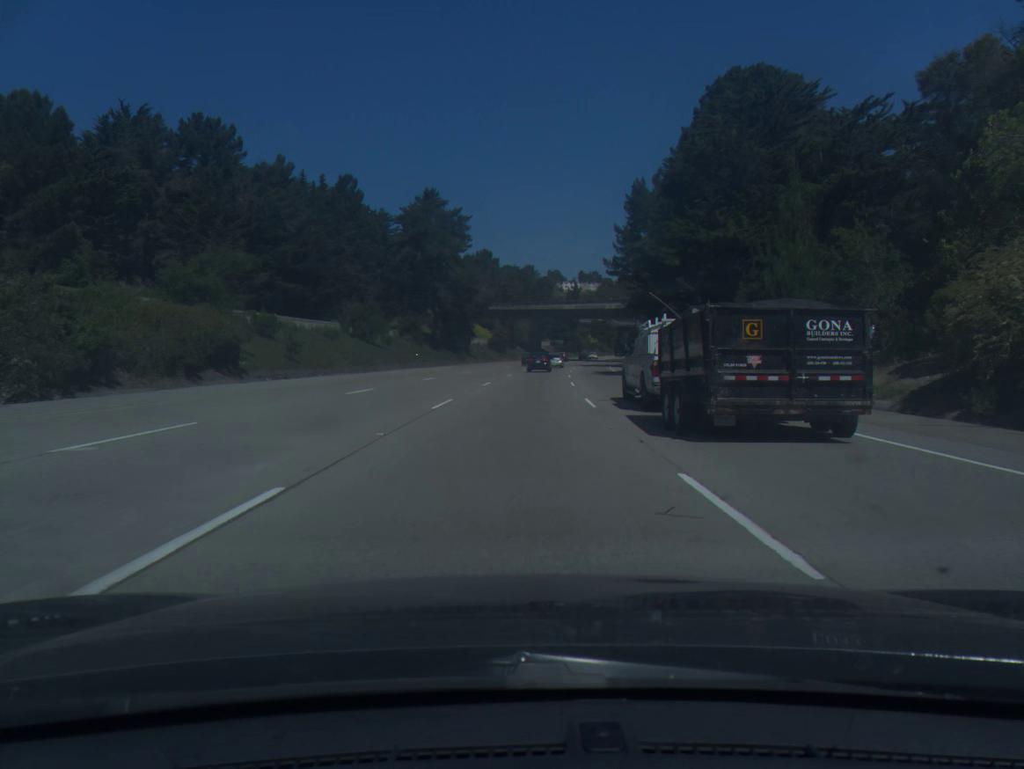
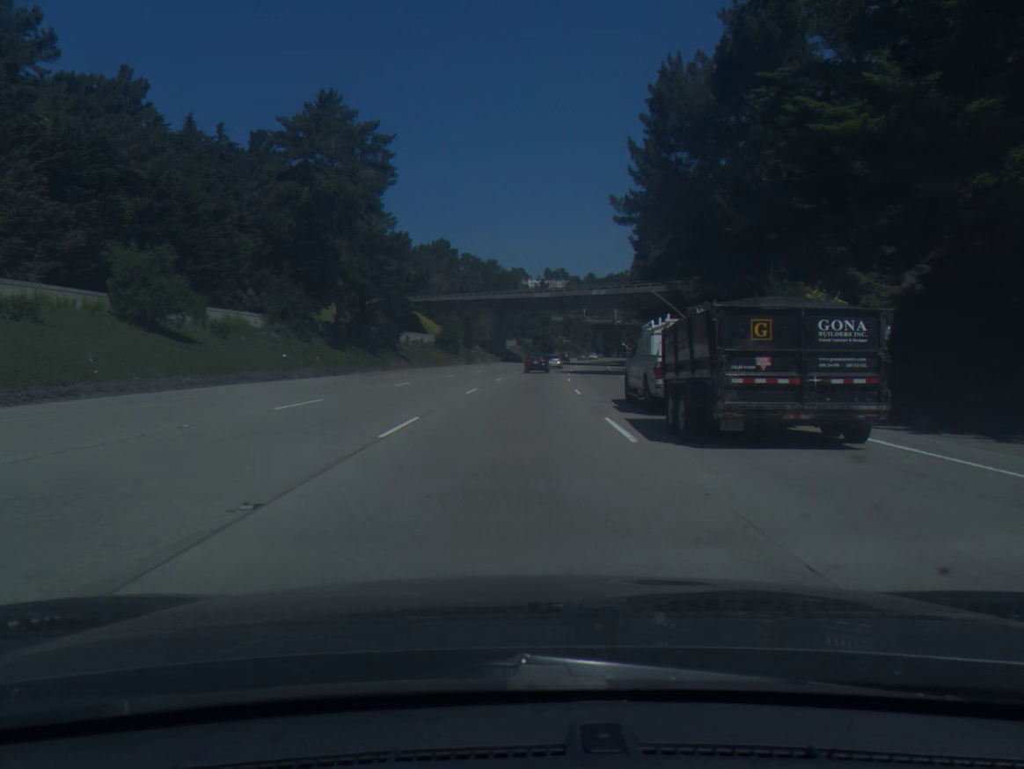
(+0.8, +35.5) m; +3°
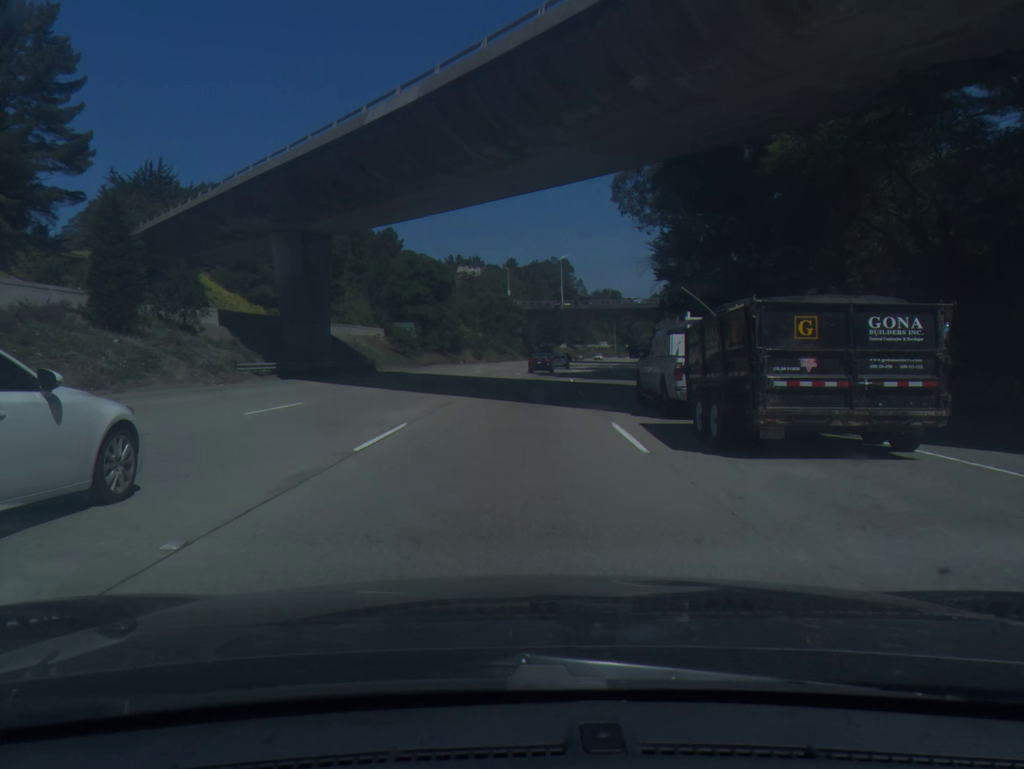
(+4.8, +88.8) m; +6°
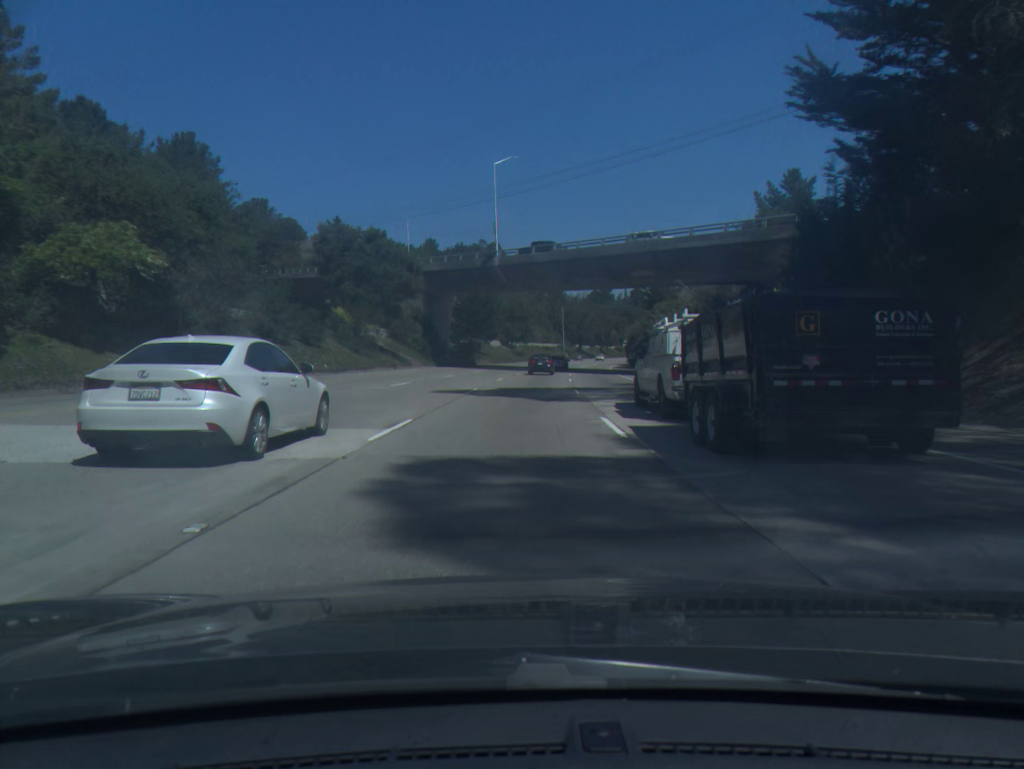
(+3.3, +71.6) m; +5°
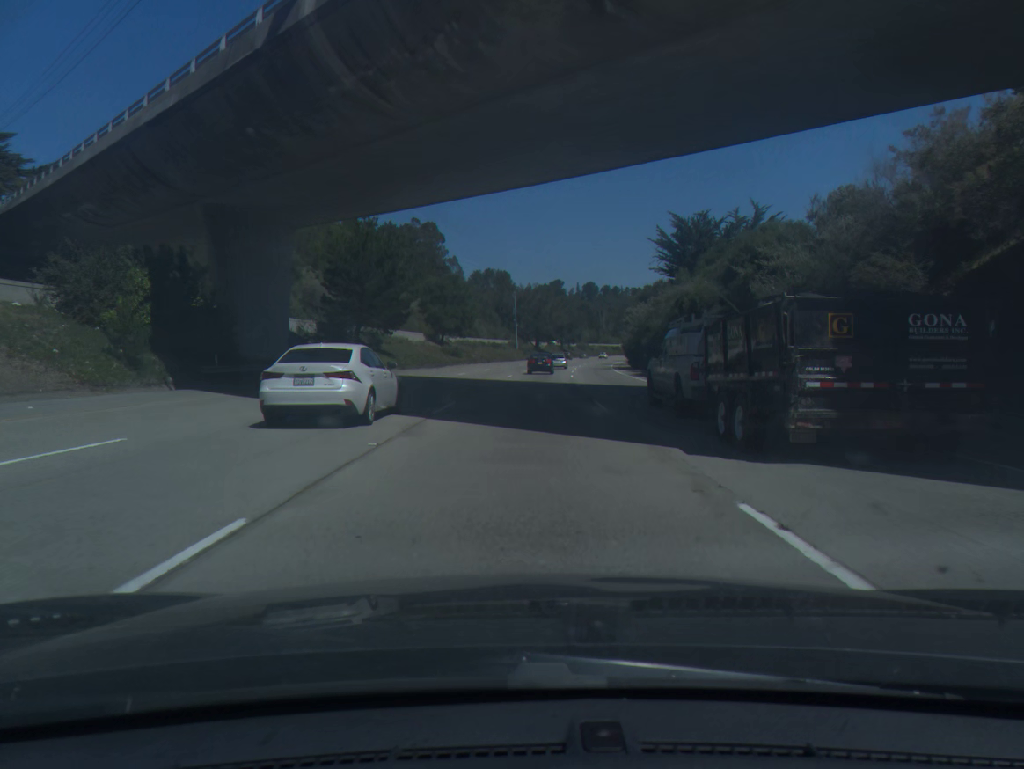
(+1.7, +53.3) m; +4°
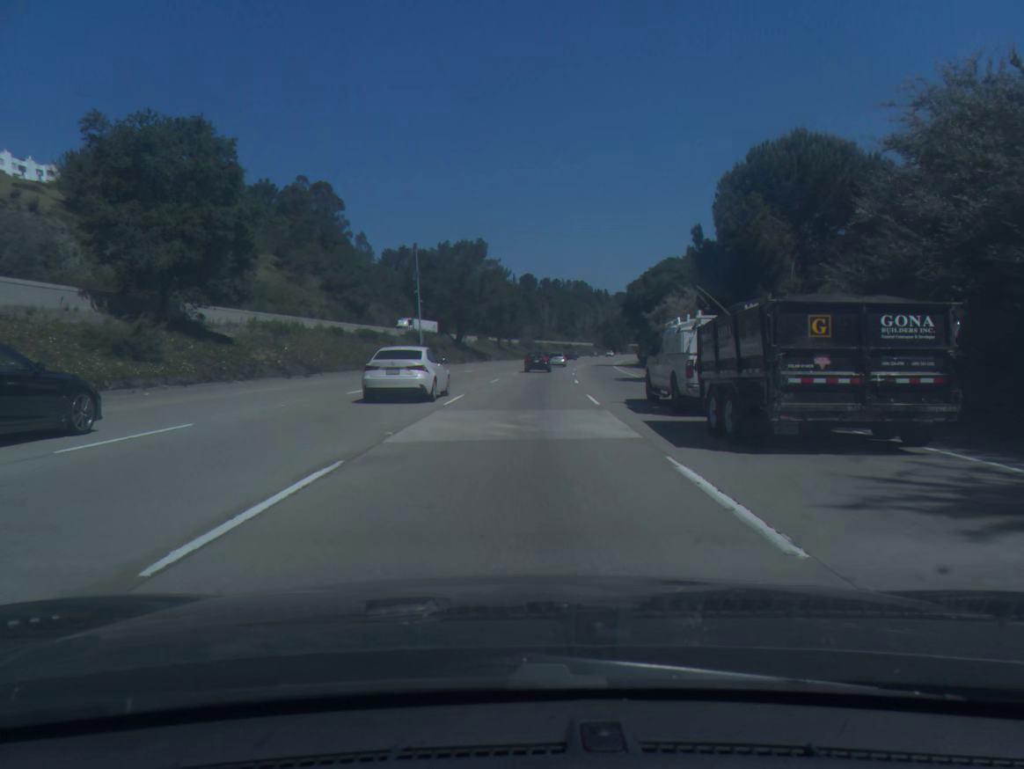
(+3.2, +70.2) m; +5°
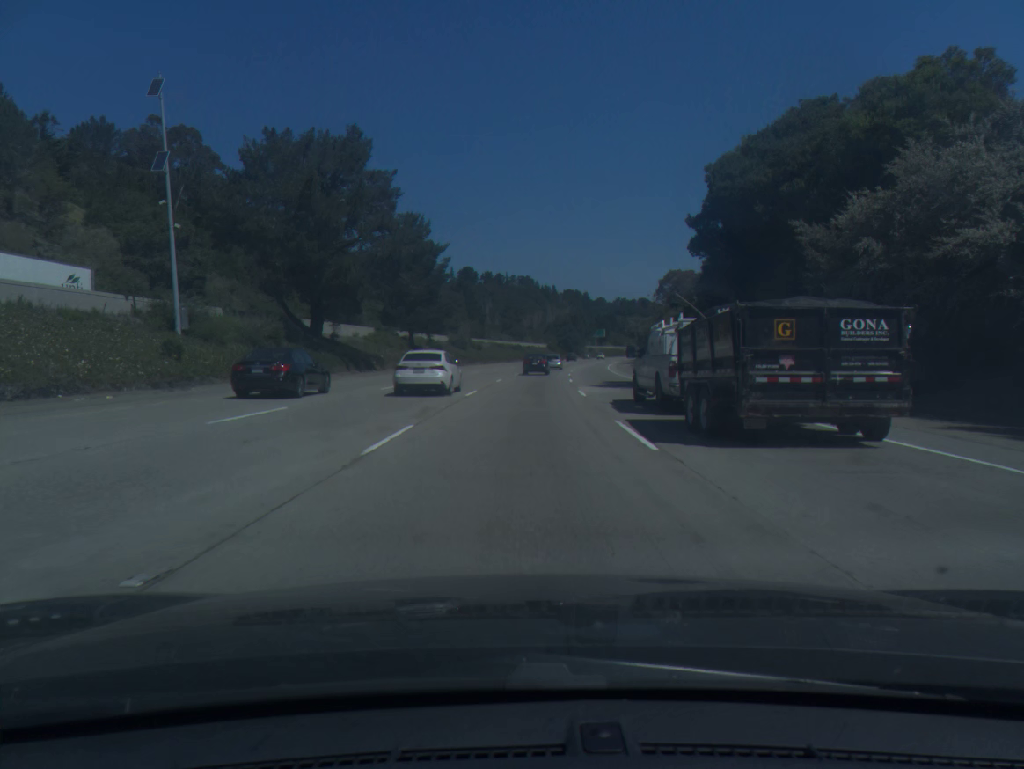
(+1.9, +52.7) m; +4°
